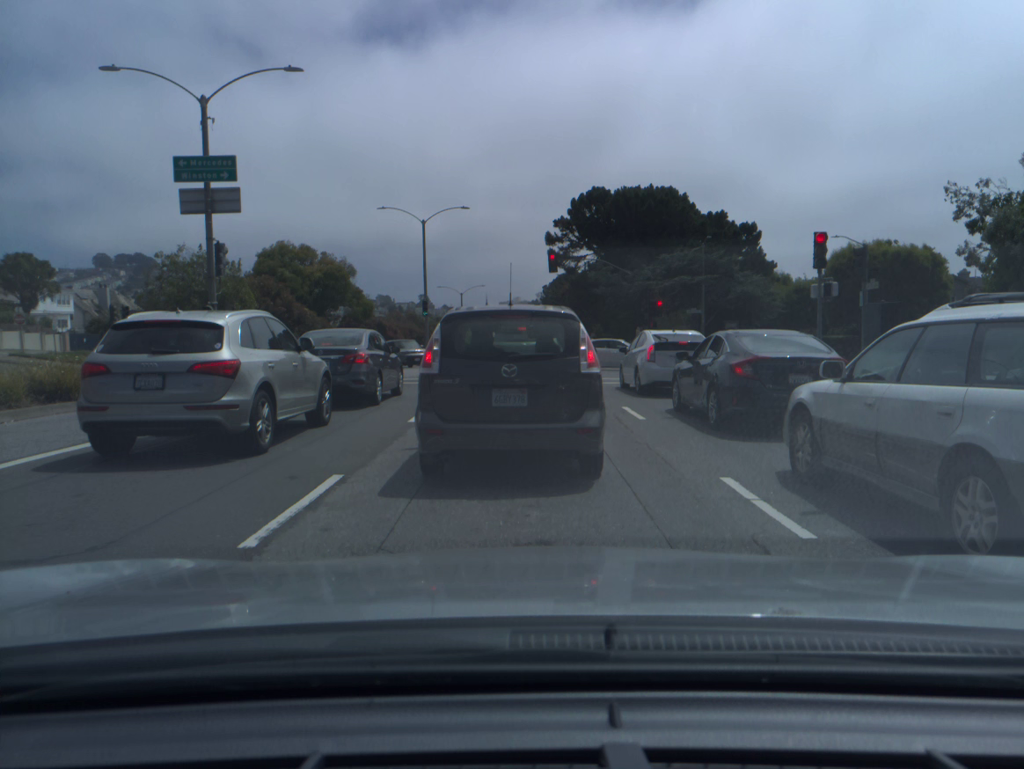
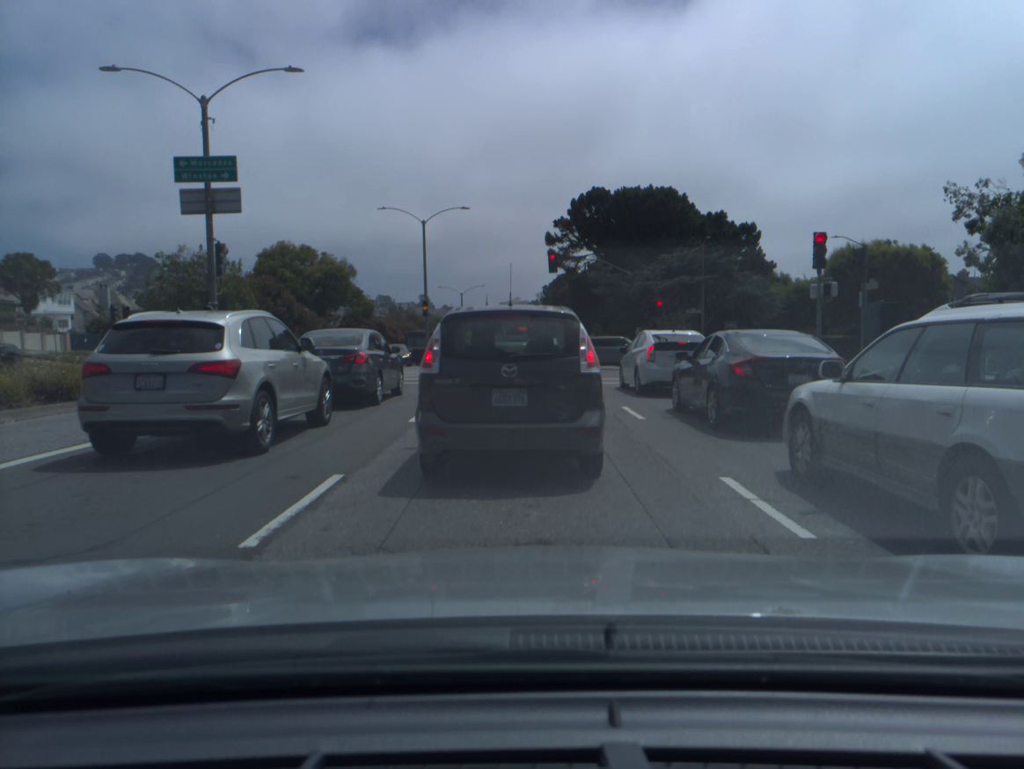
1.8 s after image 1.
(0.0, 0.0) m; 0°
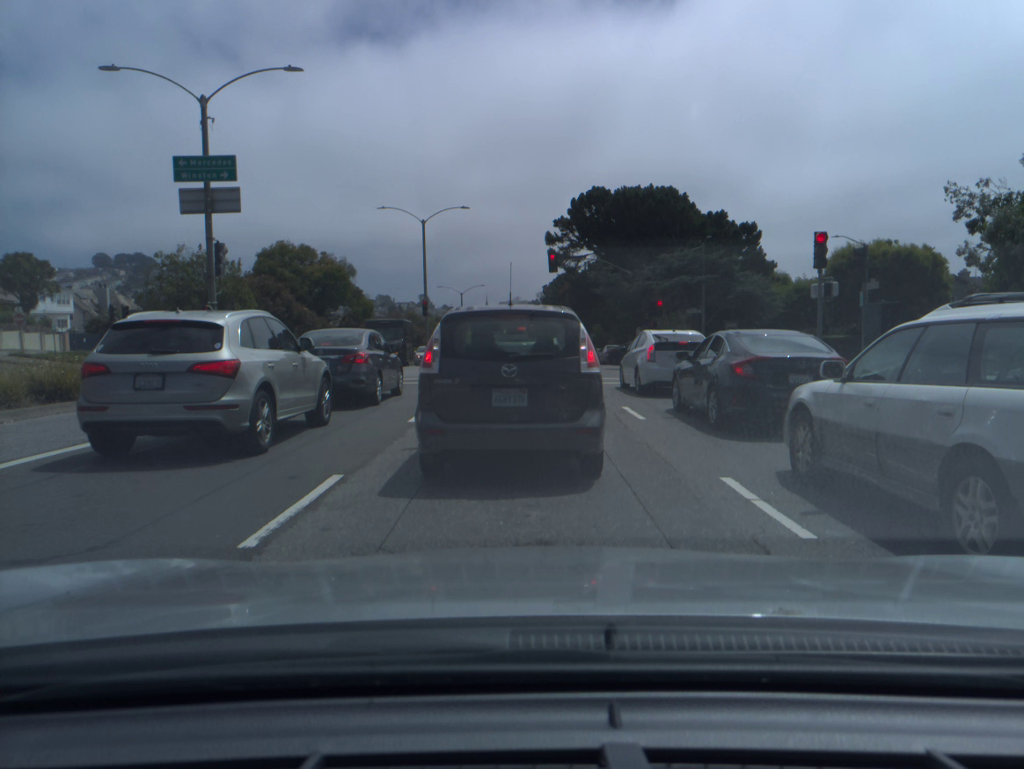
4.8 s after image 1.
(0.0, 0.0) m; 0°
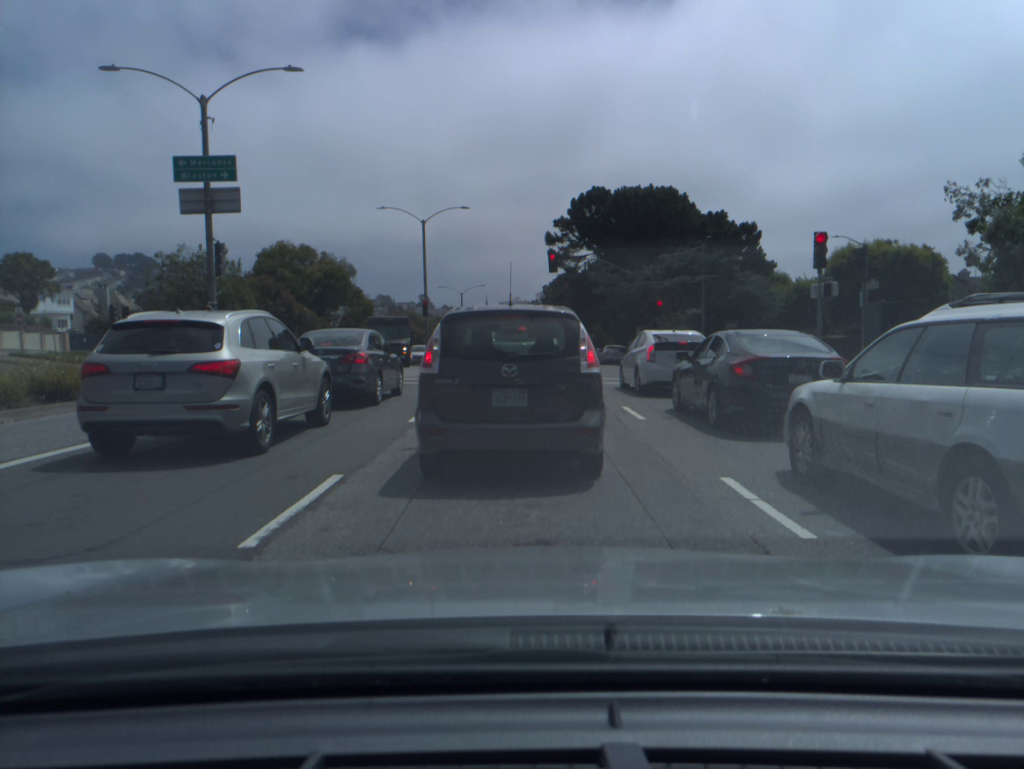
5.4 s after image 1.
(0.0, 0.0) m; 0°
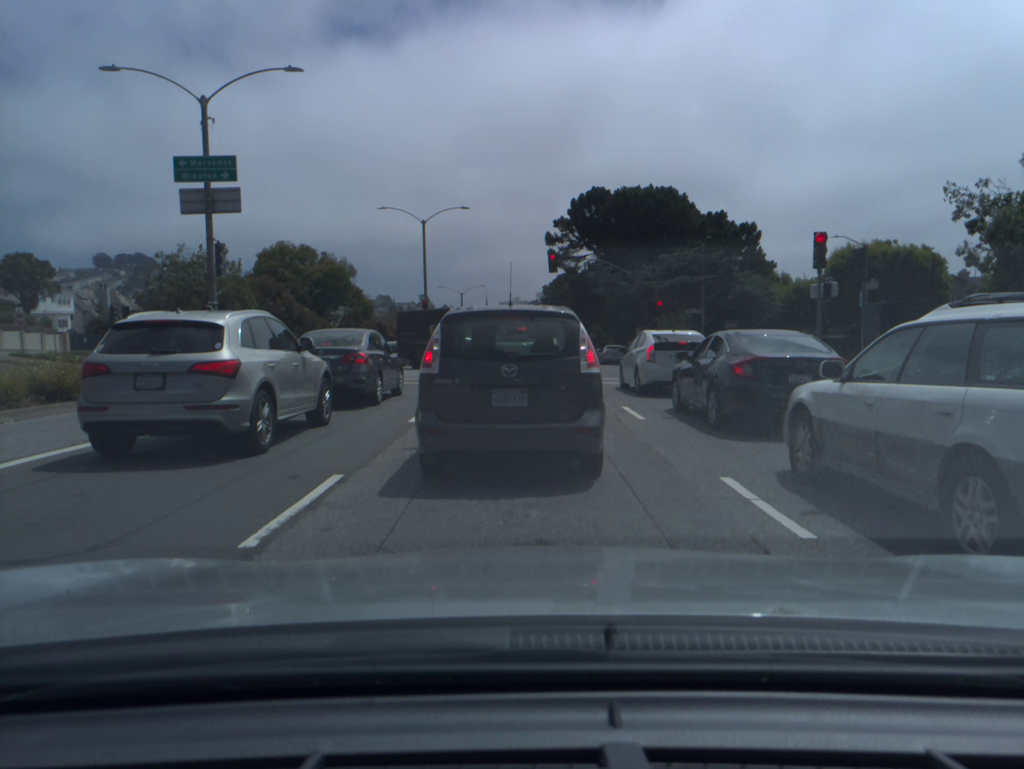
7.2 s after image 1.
(0.0, 0.0) m; 0°
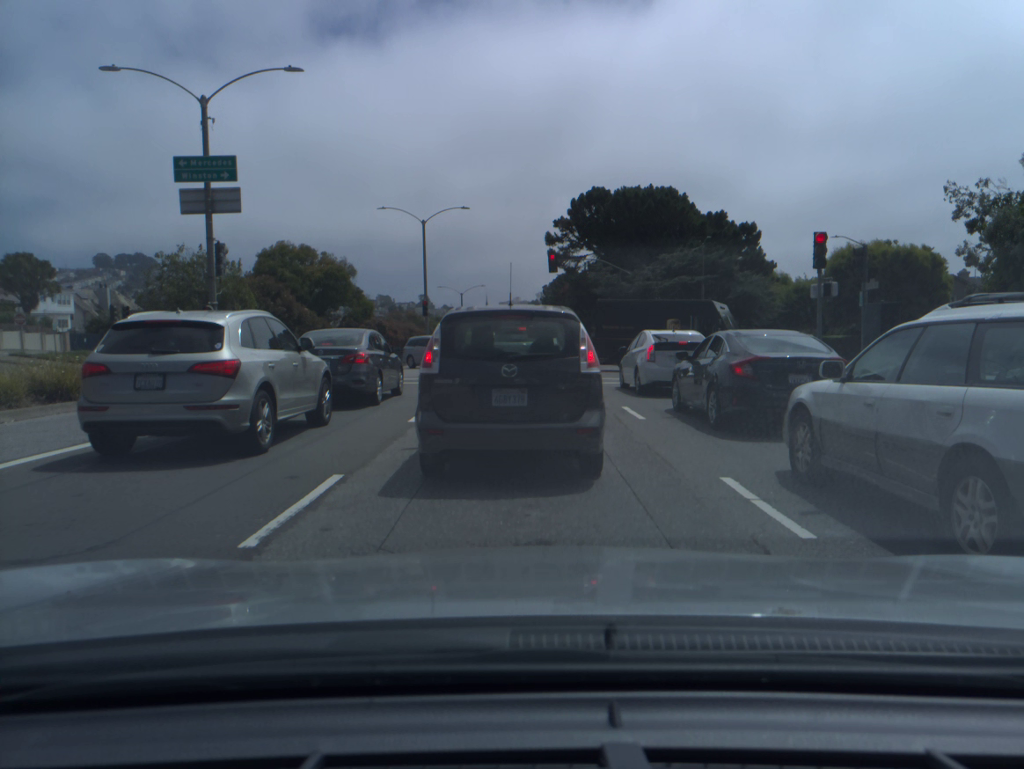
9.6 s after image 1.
(0.0, 0.0) m; 0°
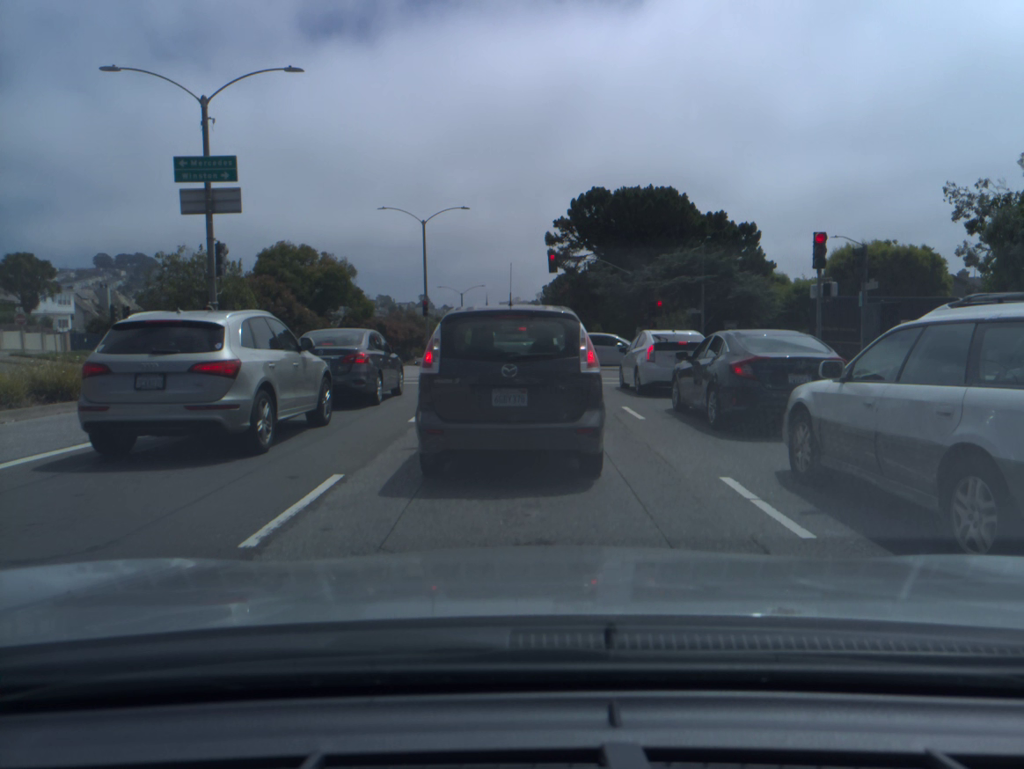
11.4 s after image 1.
(0.0, 0.0) m; 0°
